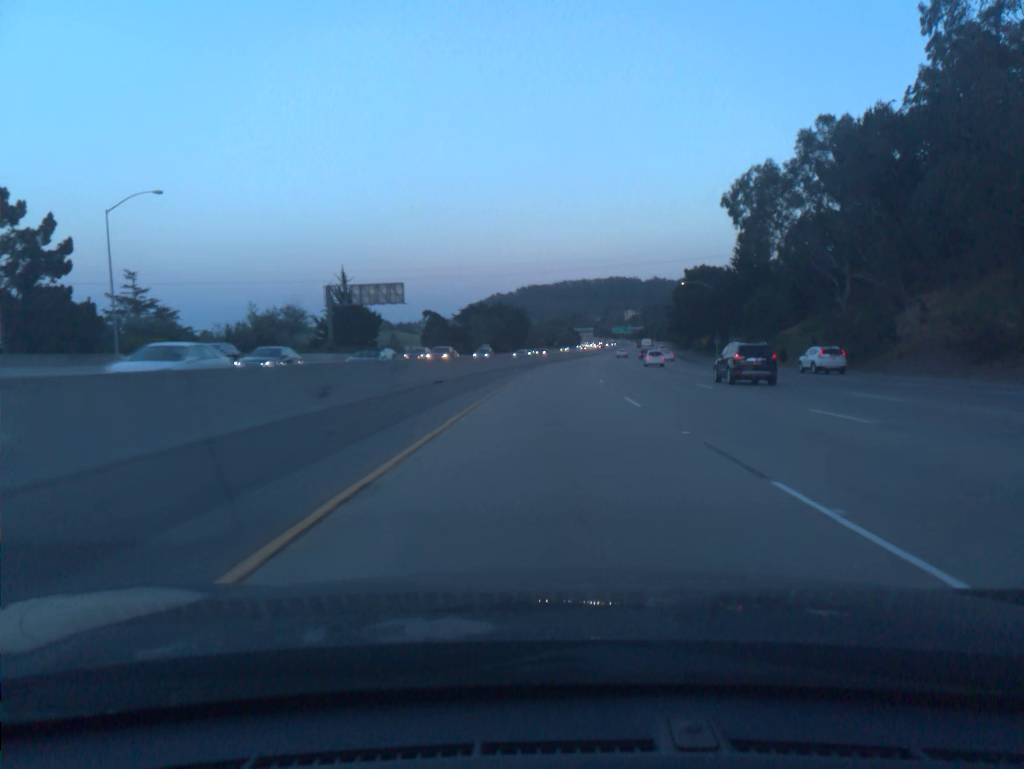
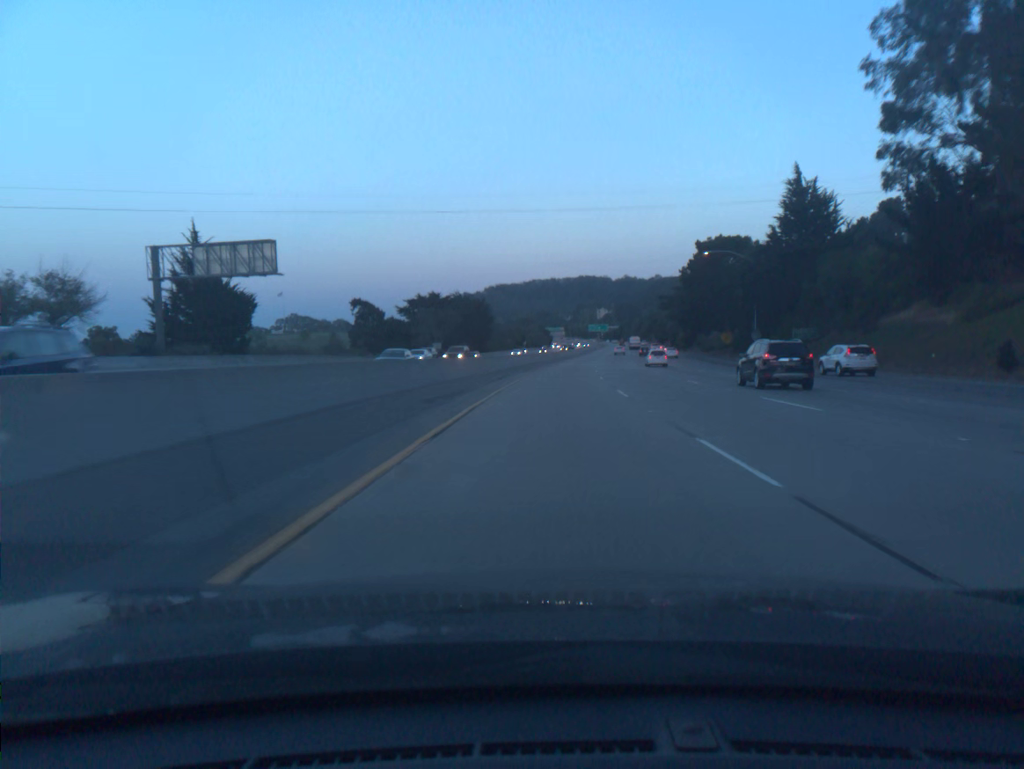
(+0.8, +39.6) m; +2°
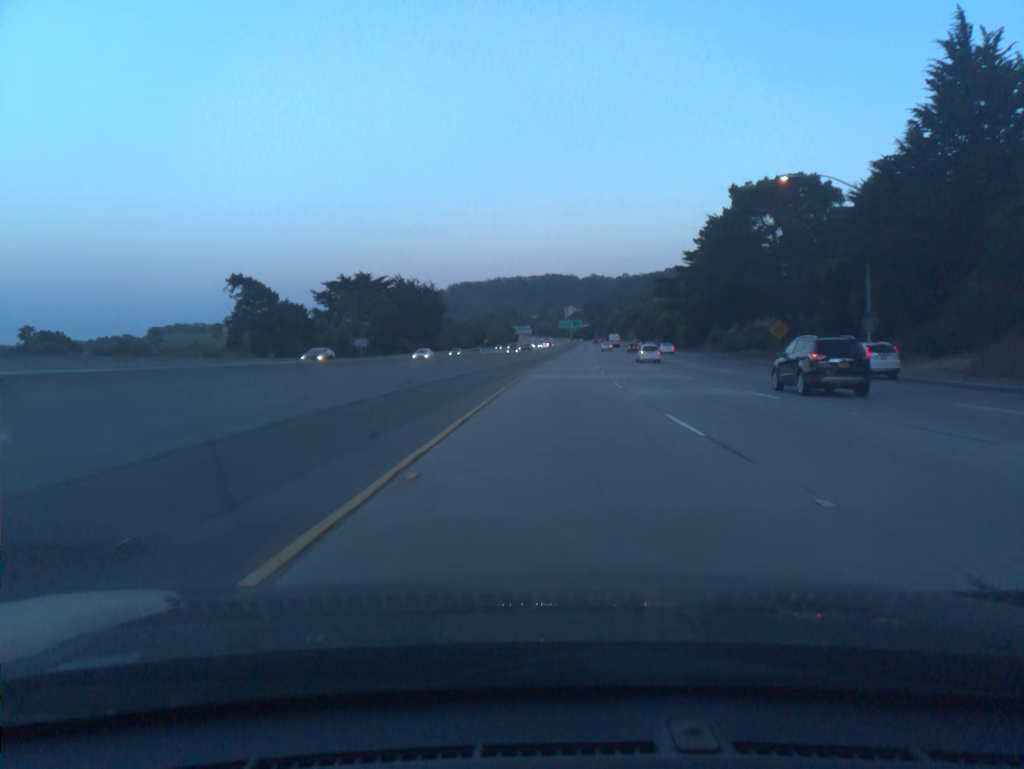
(+0.8, +39.6) m; +2°
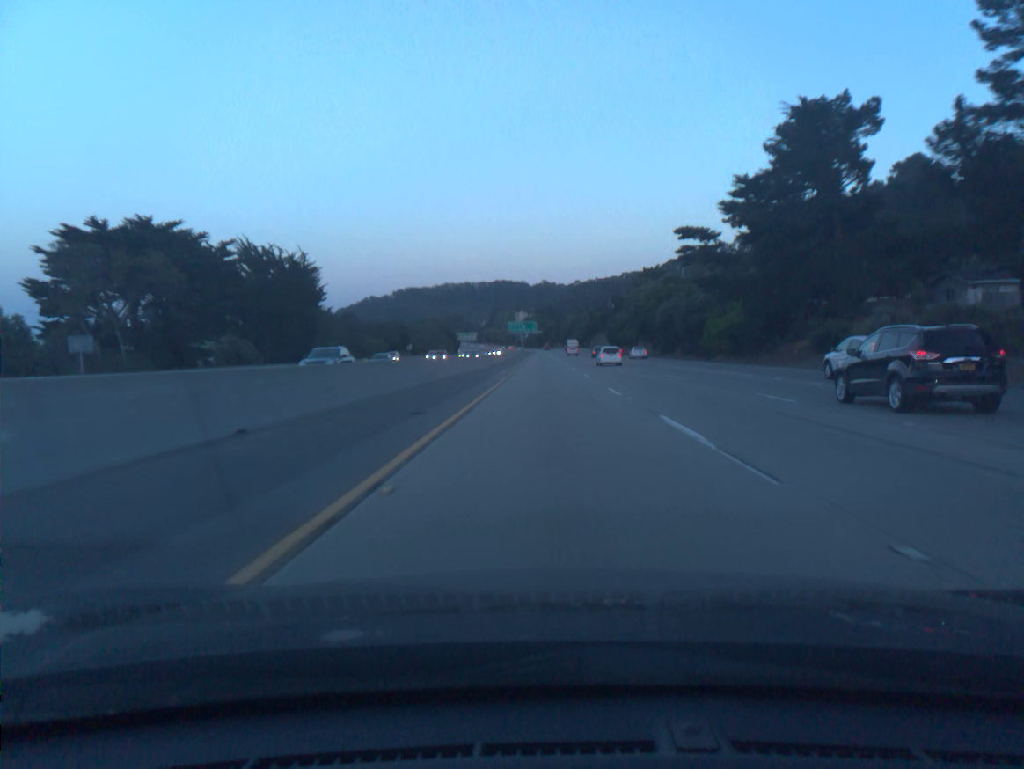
(+2.2, +59.2) m; +4°
